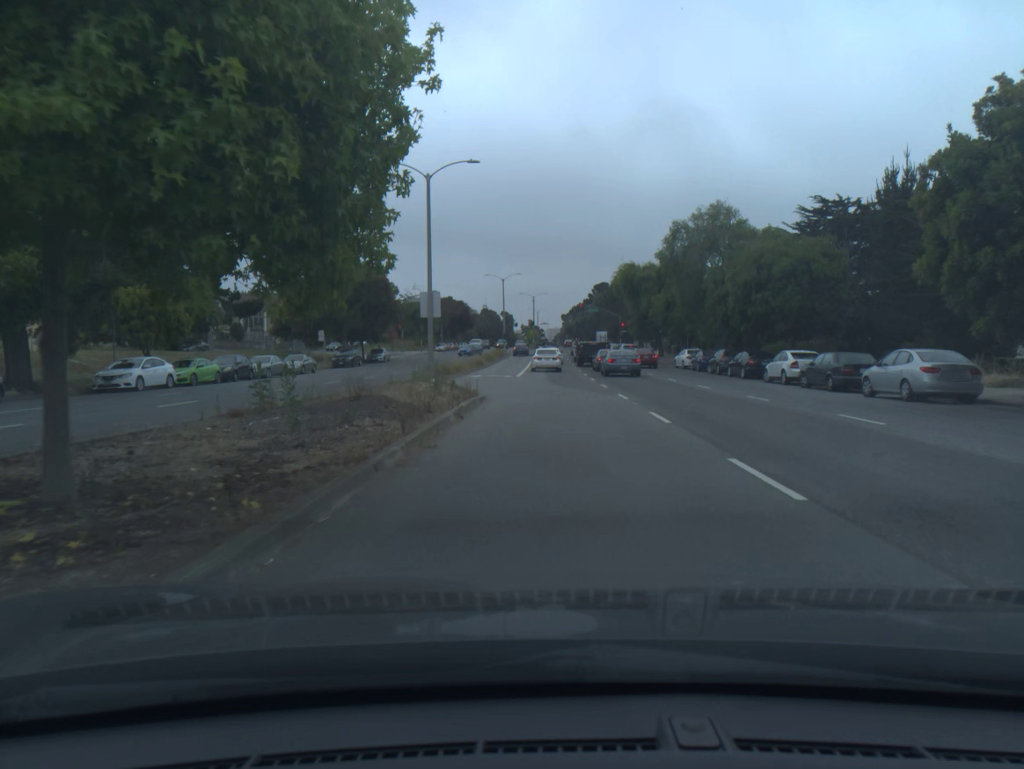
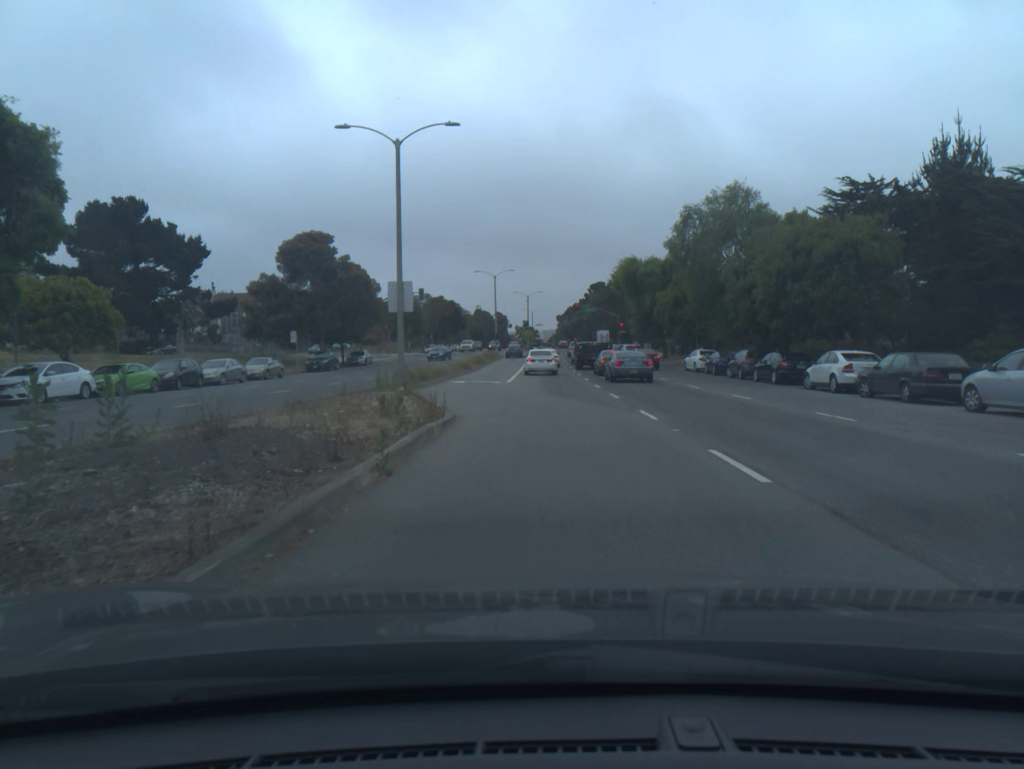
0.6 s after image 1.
(0.0, +6.1) m; 0°
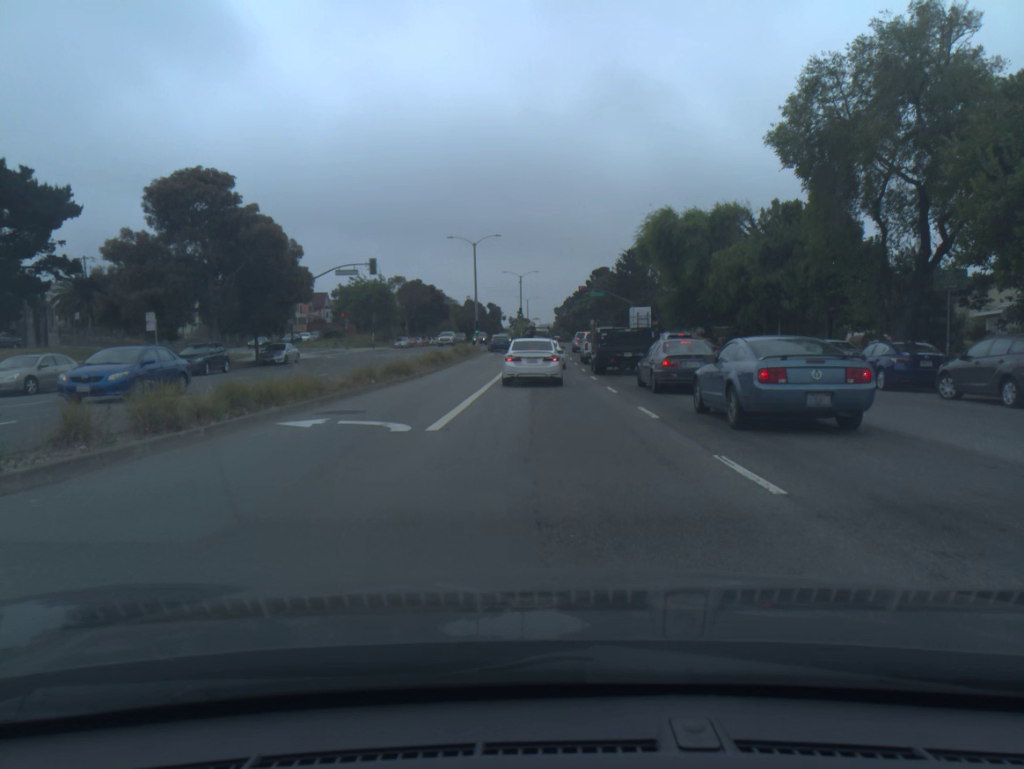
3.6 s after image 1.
(+0.1, +23.1) m; 0°
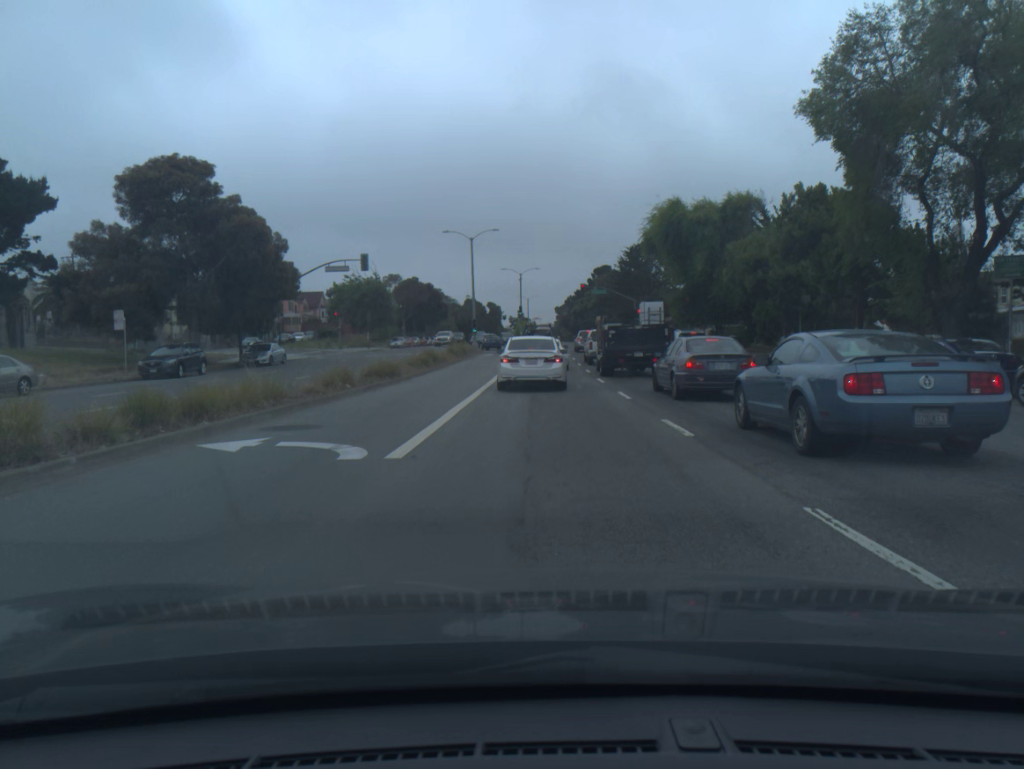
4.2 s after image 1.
(0.0, +3.1) m; 0°
